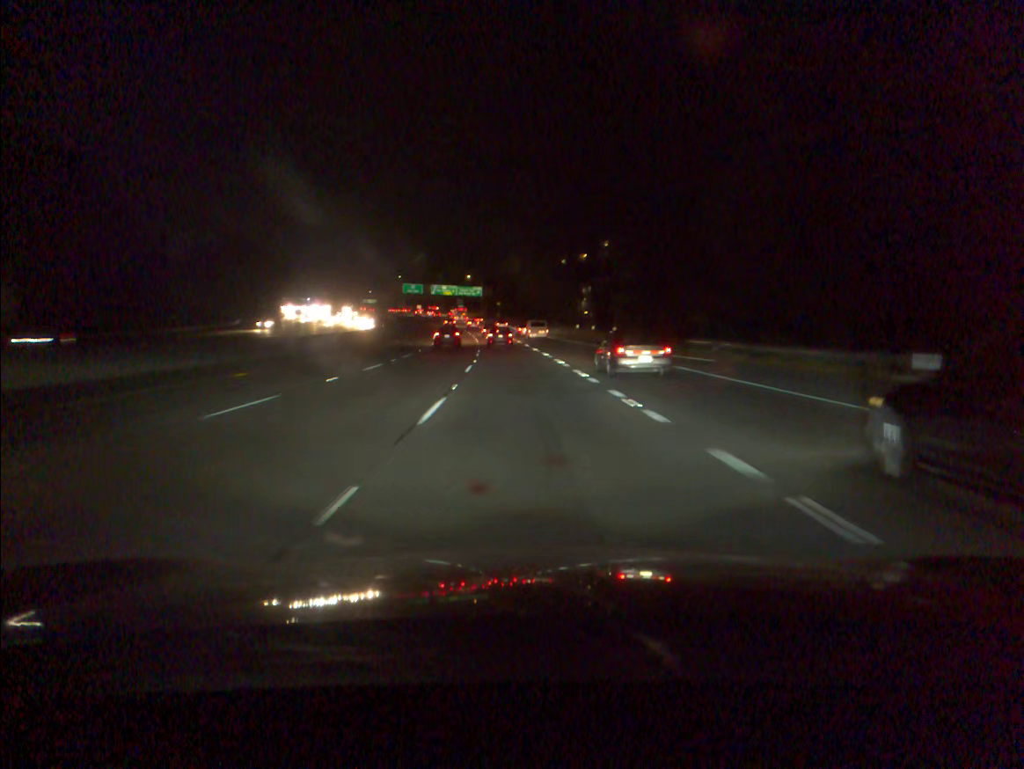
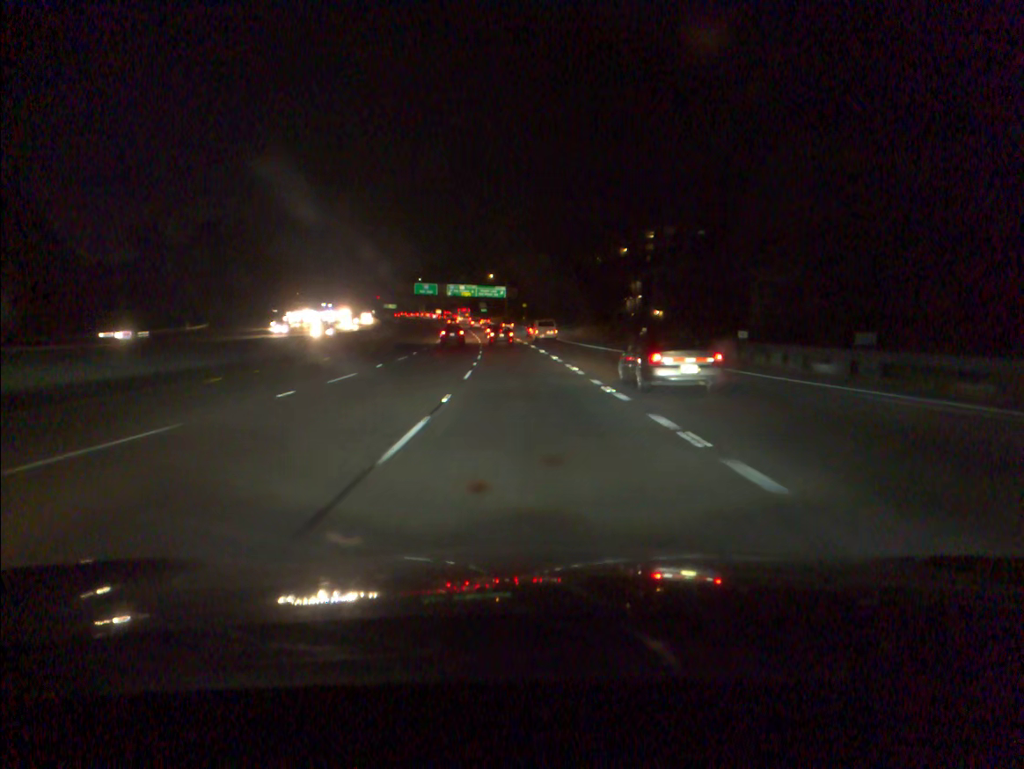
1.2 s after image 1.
(-0.6, +31.8) m; -2°
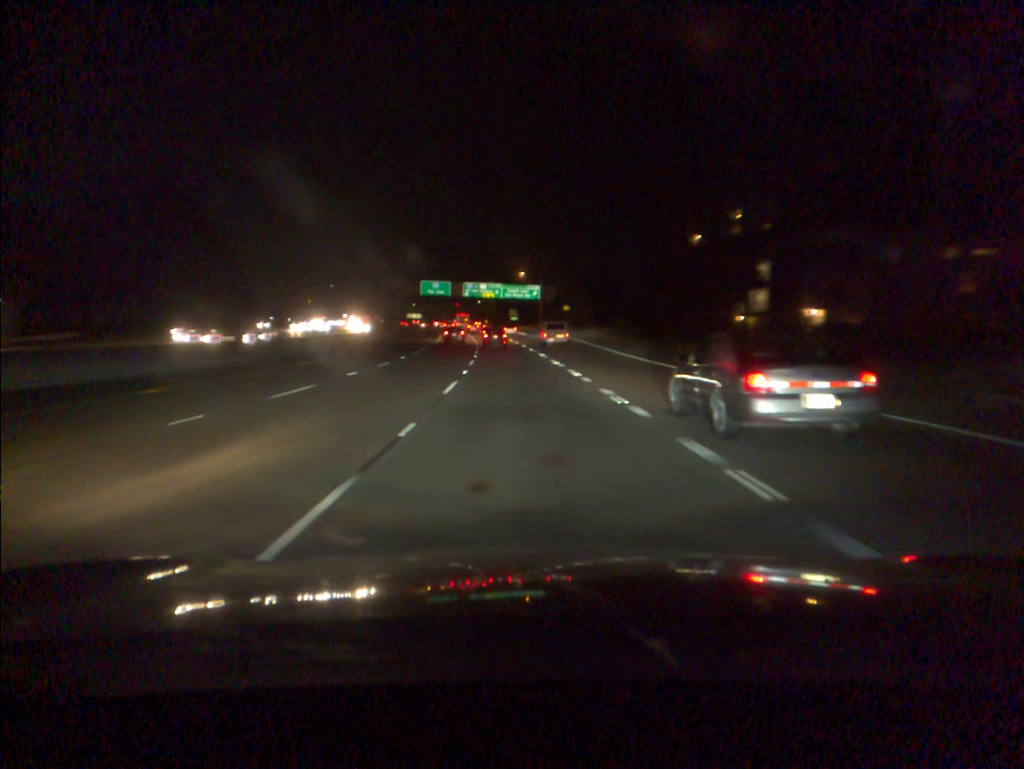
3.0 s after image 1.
(-1.1, +47.7) m; -3°
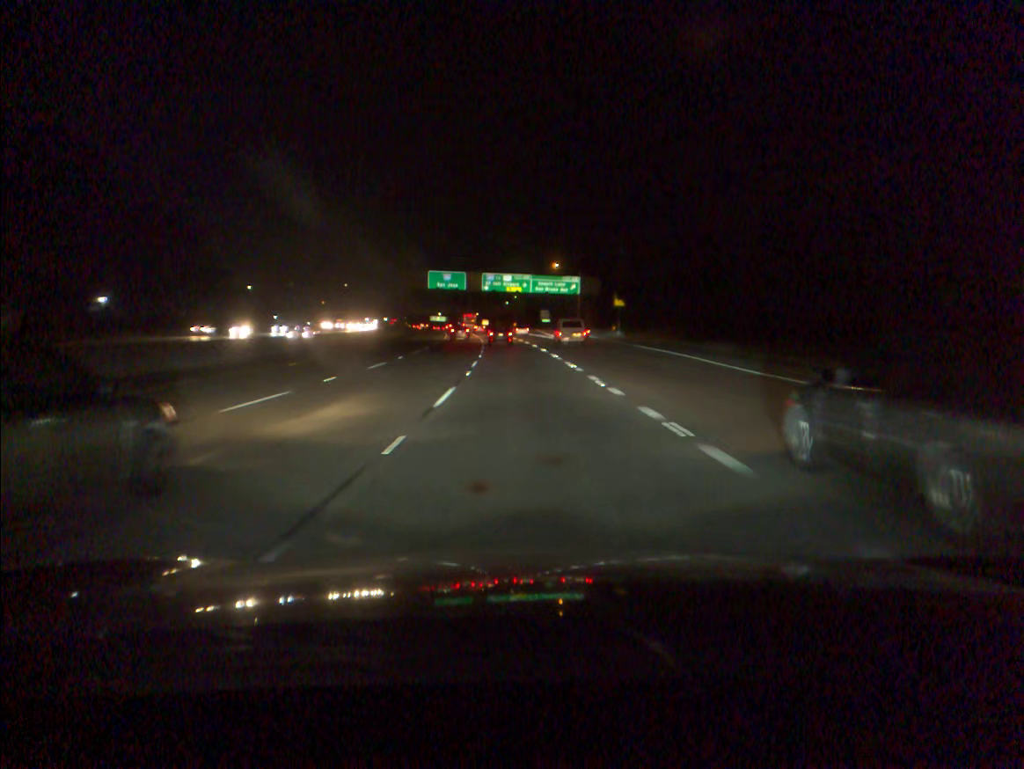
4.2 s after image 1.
(-0.6, +31.9) m; -2°
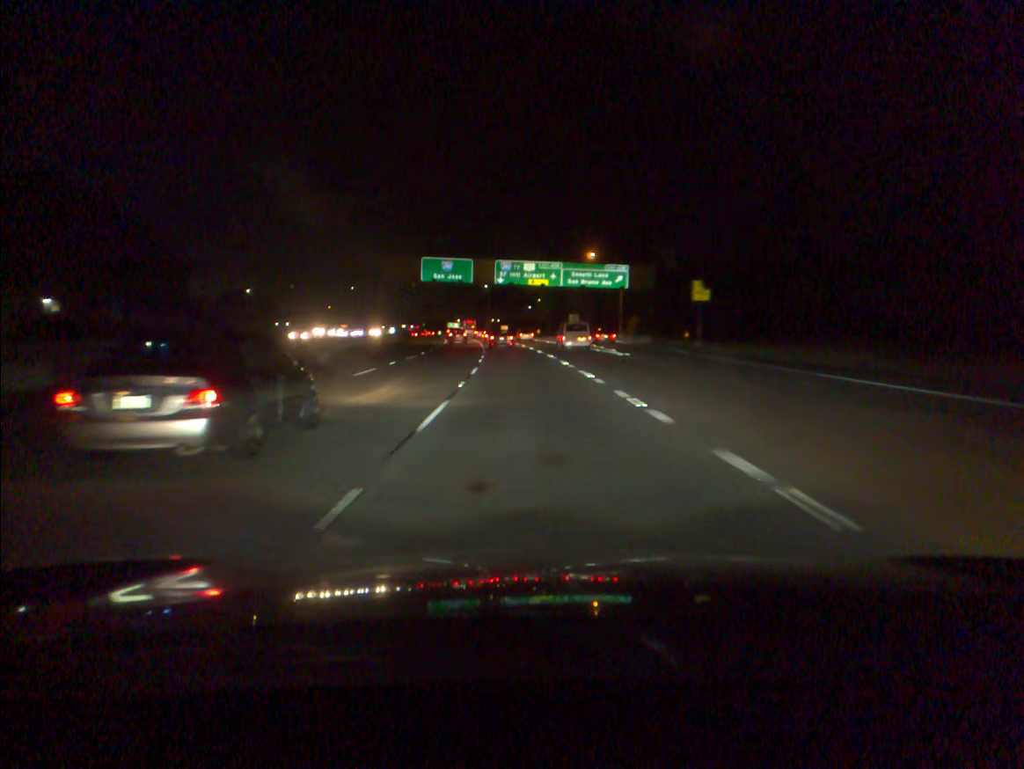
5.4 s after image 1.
(-0.5, +31.9) m; -2°
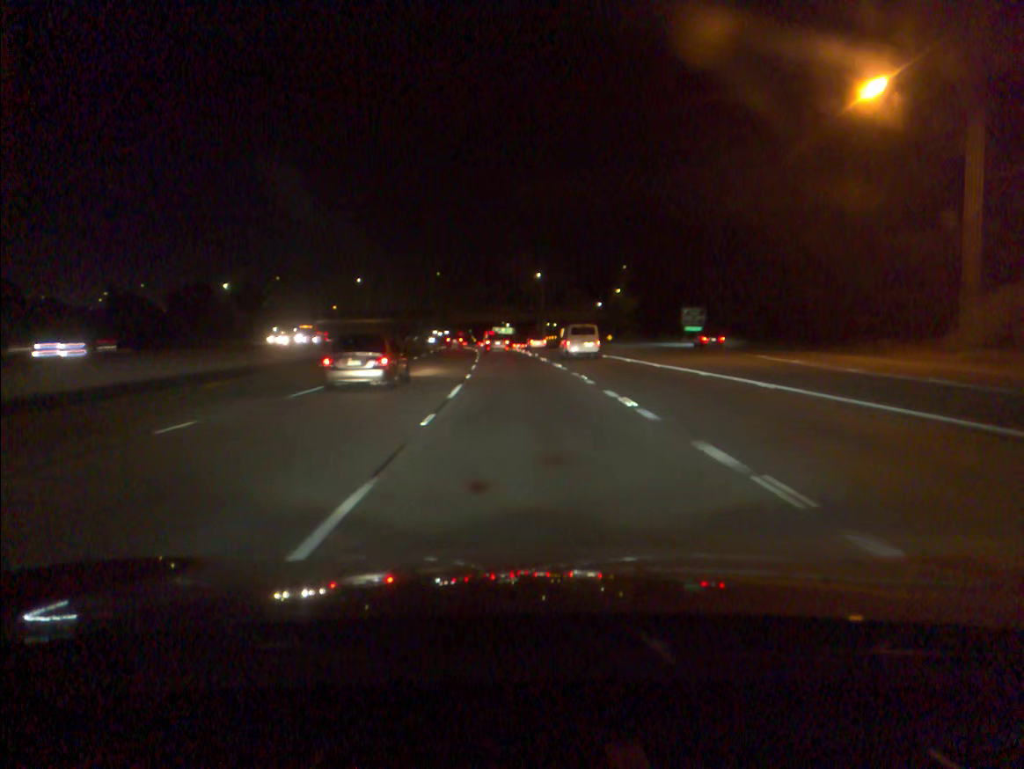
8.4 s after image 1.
(-3.0, +79.6) m; -4°
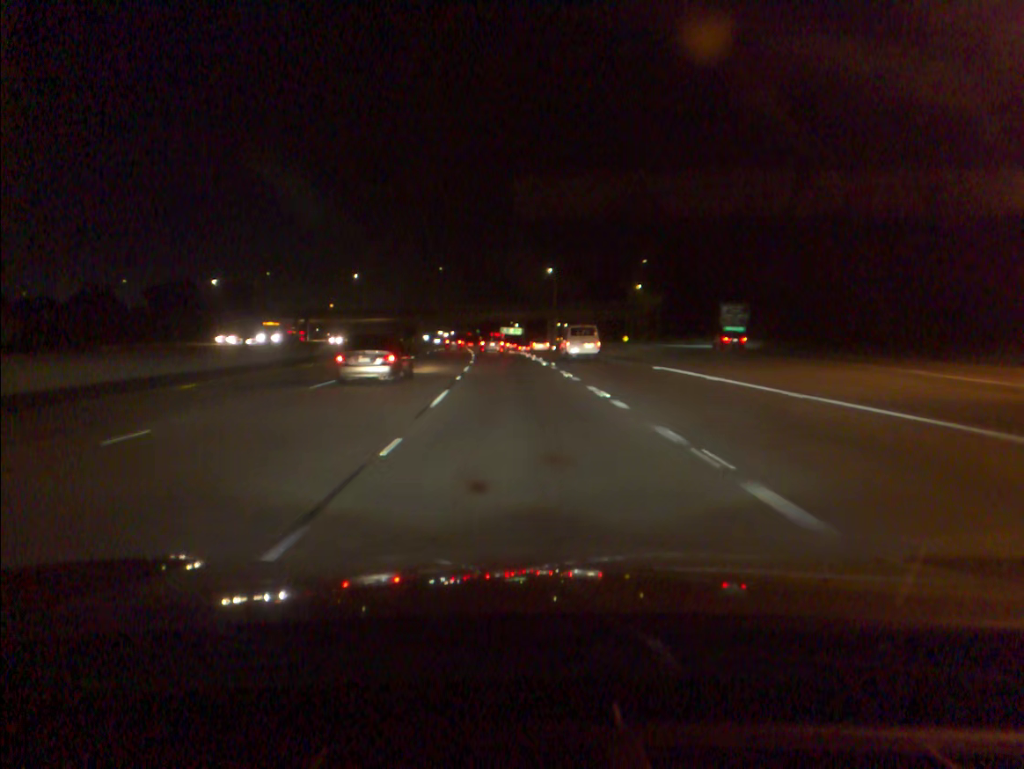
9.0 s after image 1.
(-0.1, +16.0) m; -1°
